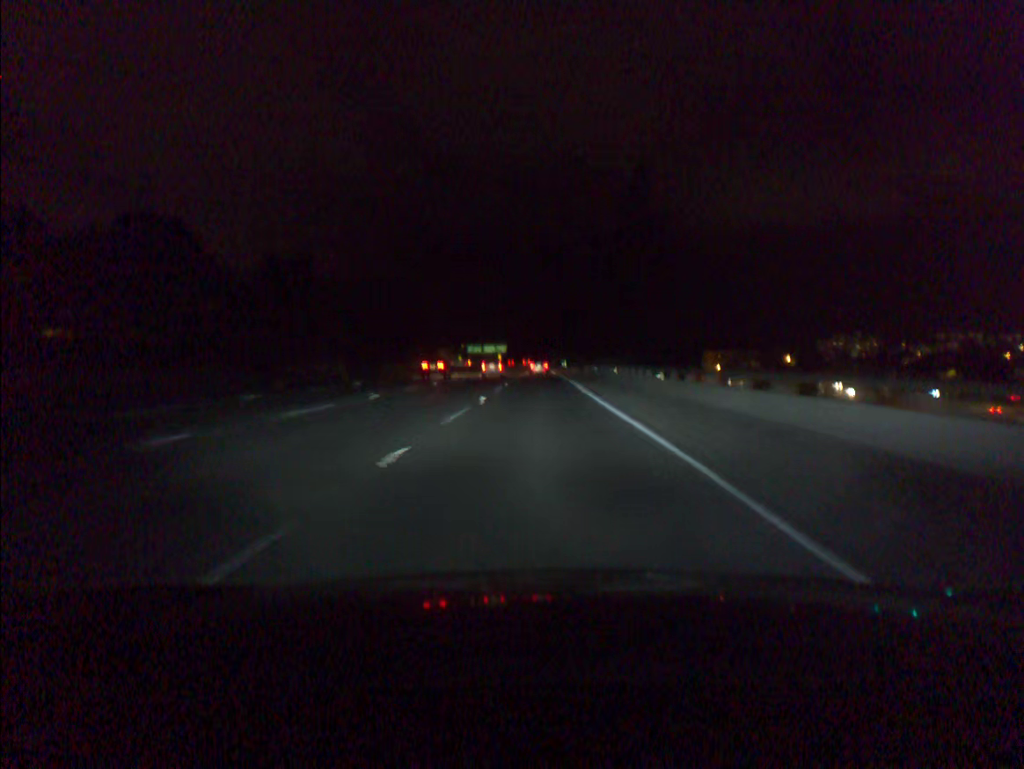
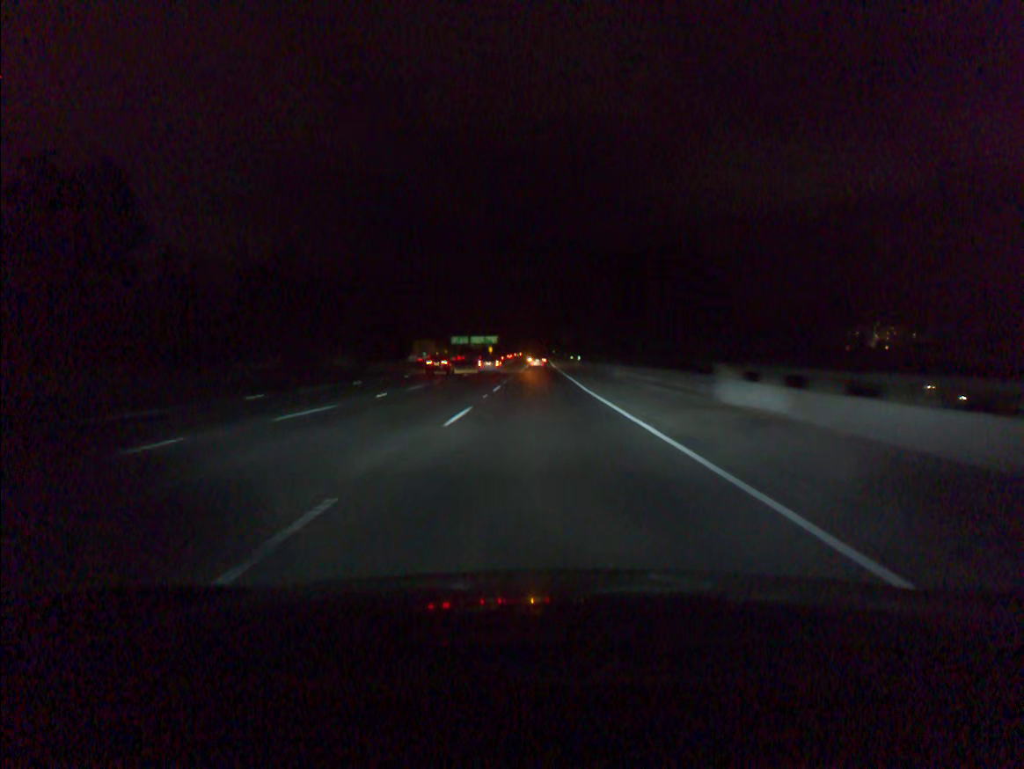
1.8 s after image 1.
(0.0, +59.4) m; 0°
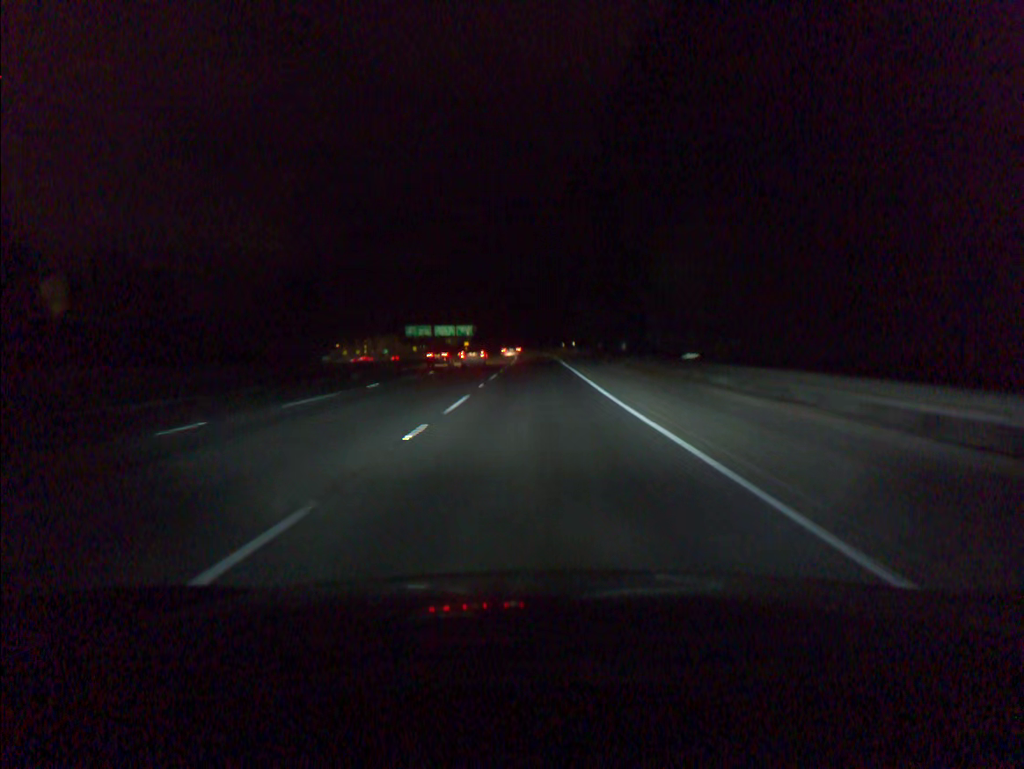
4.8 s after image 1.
(0.0, +100.7) m; 0°
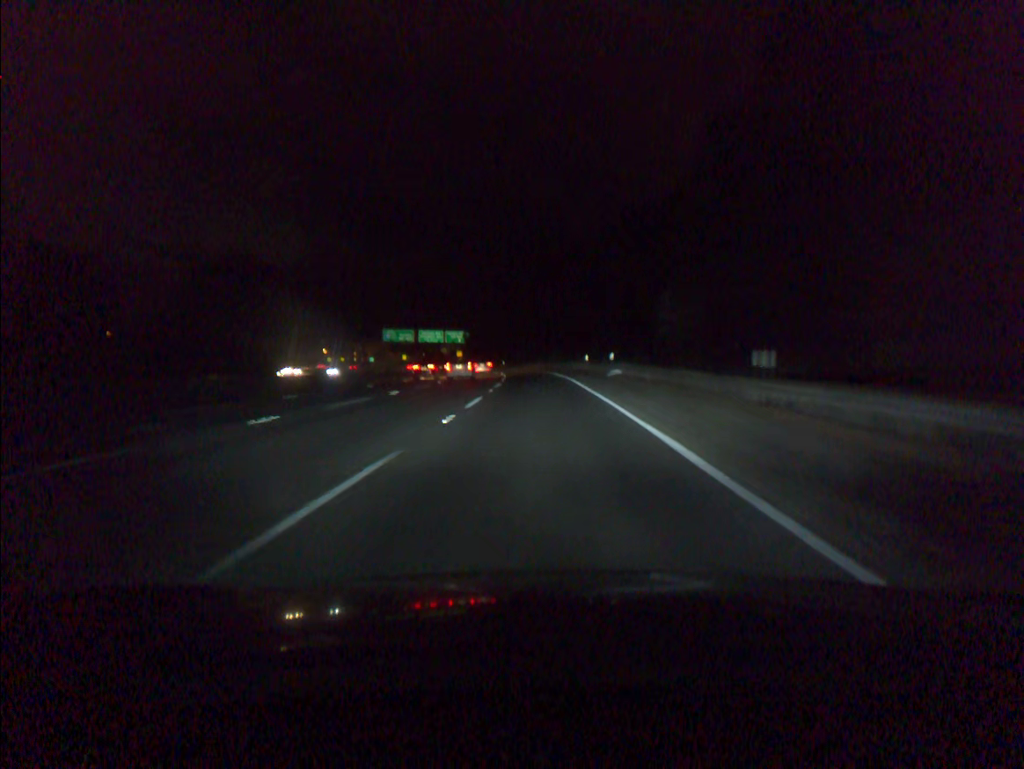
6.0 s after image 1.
(-0.2, +40.3) m; -1°
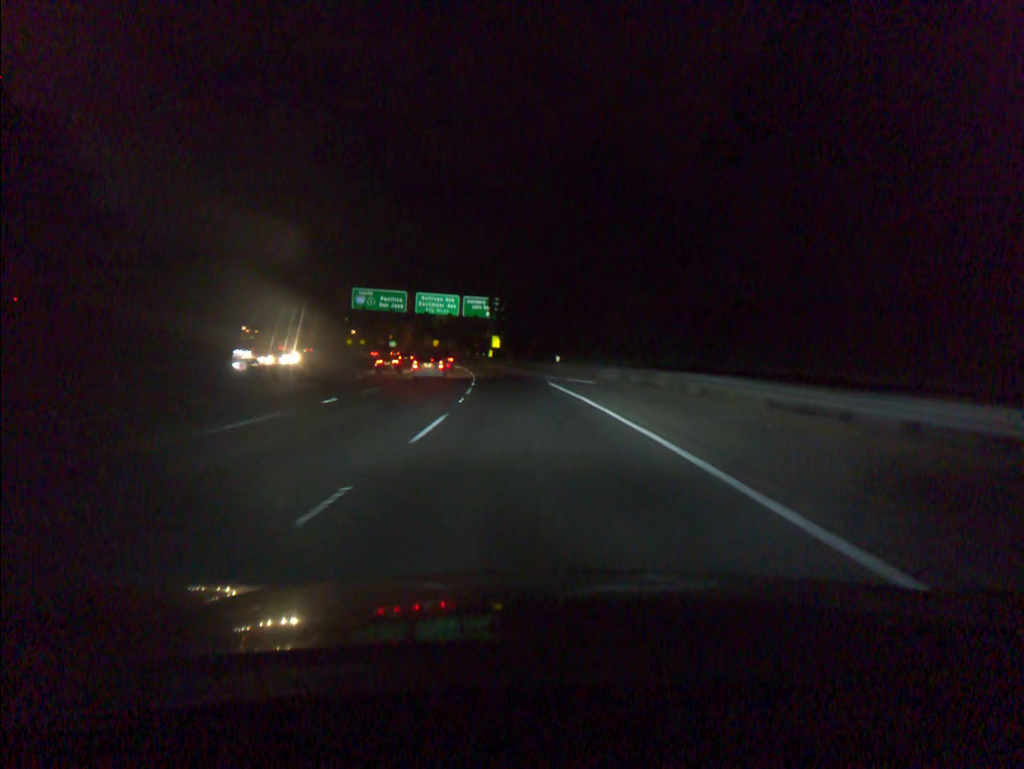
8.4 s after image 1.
(-2.3, +80.4) m; -5°
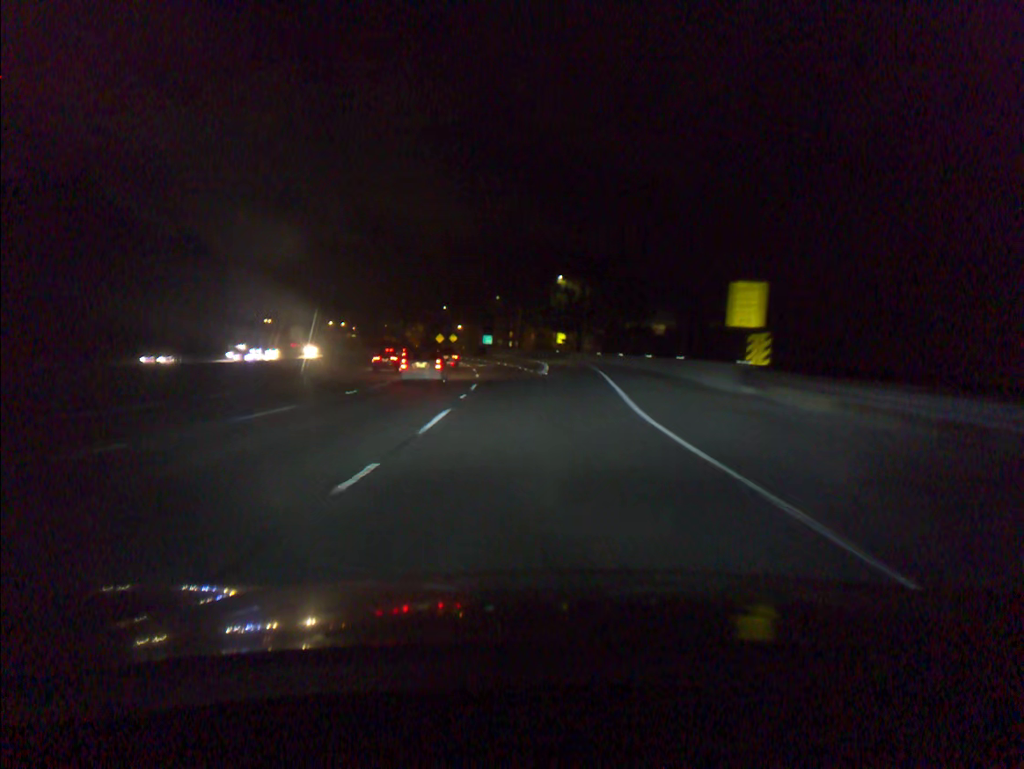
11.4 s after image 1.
(-9.6, +100.3) m; -11°
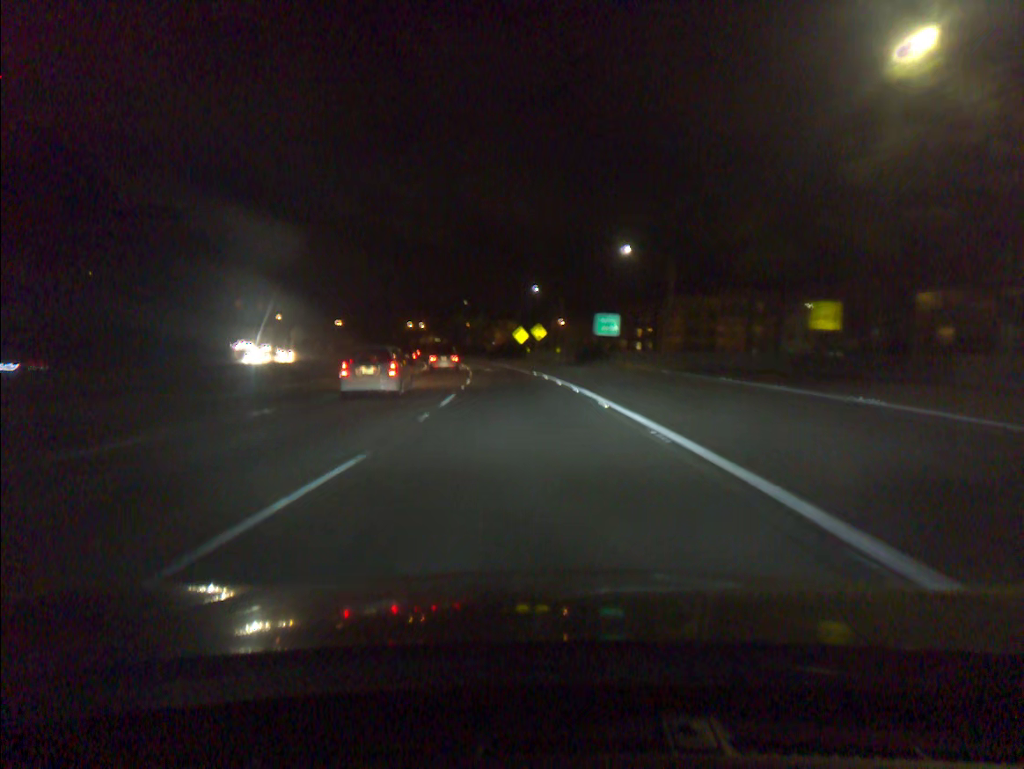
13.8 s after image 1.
(-5.4, +80.4) m; -8°
